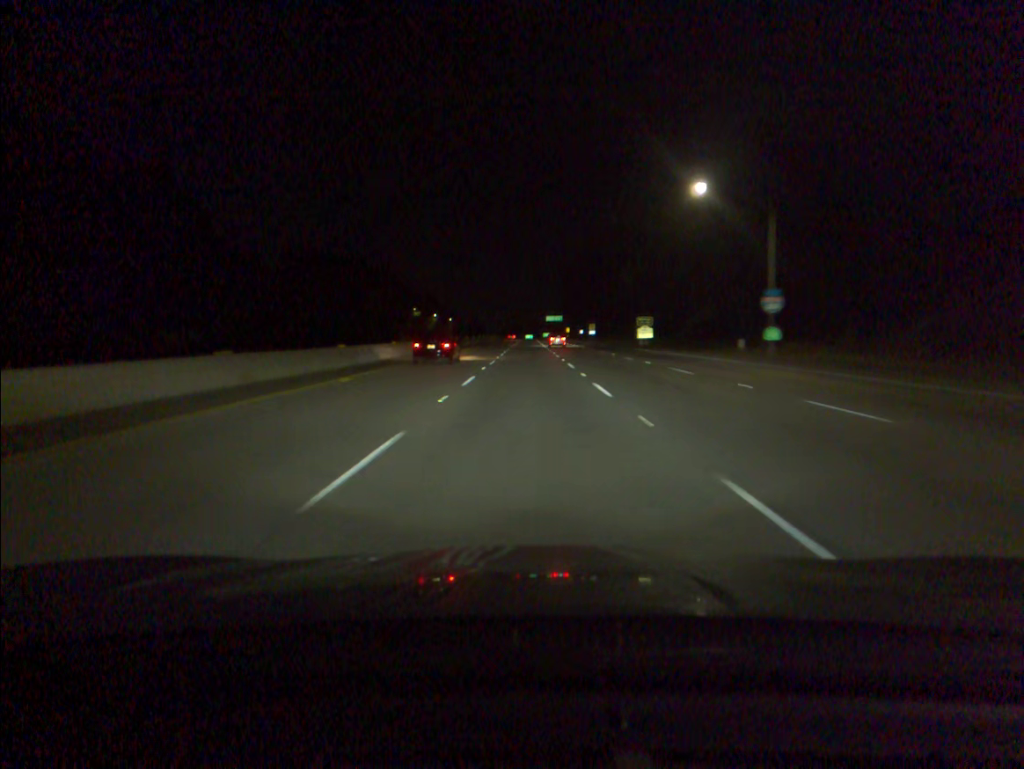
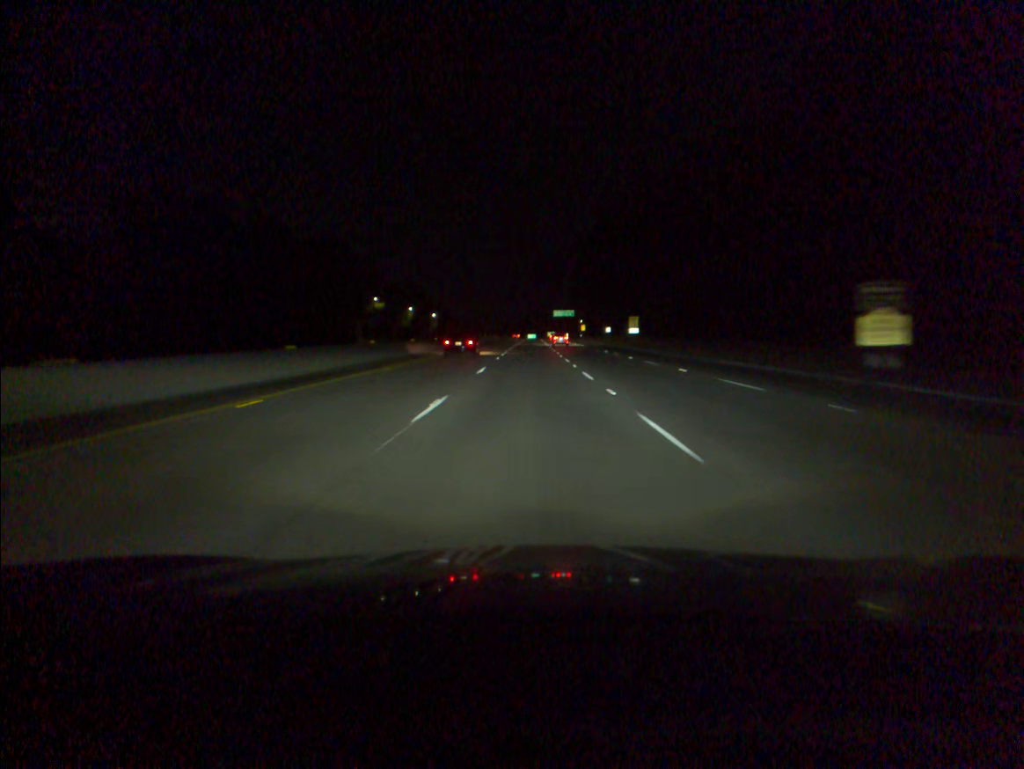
(-0.1, +67.0) m; 0°
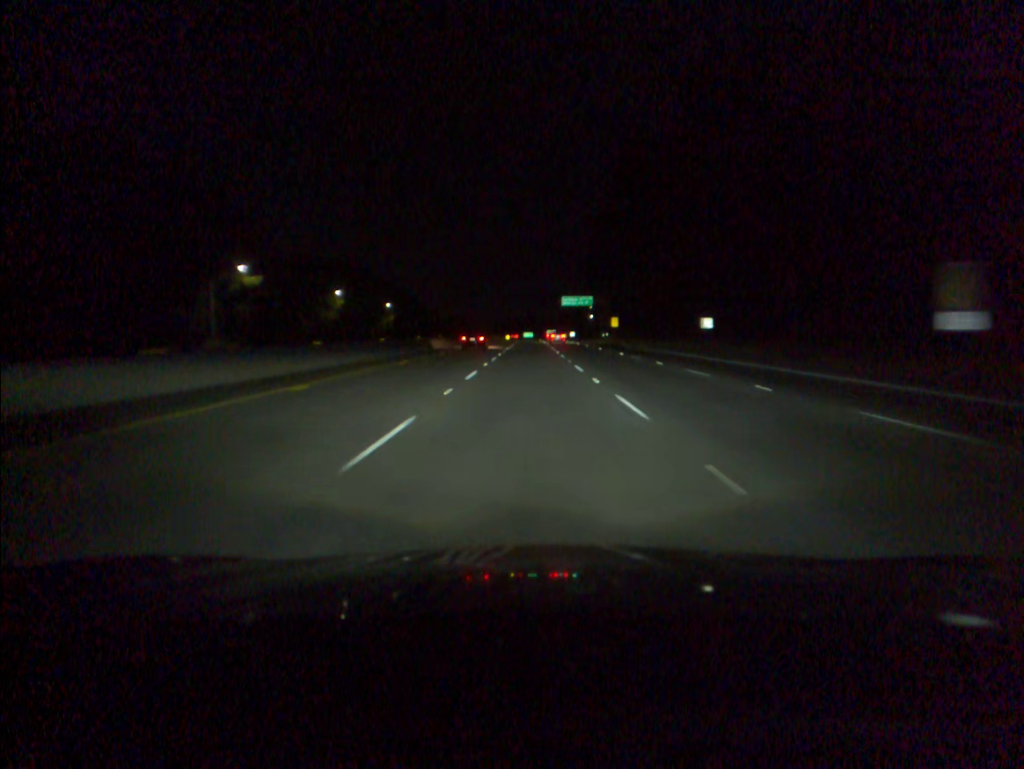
(+0.1, +83.8) m; 0°
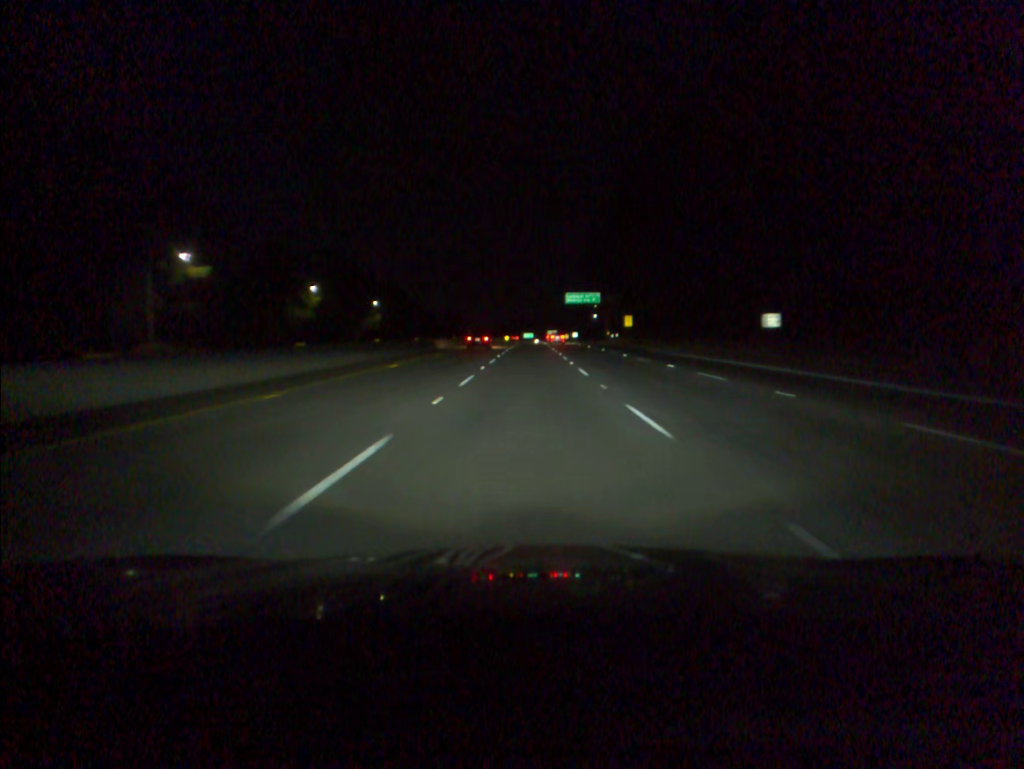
(0.0, +16.7) m; 0°
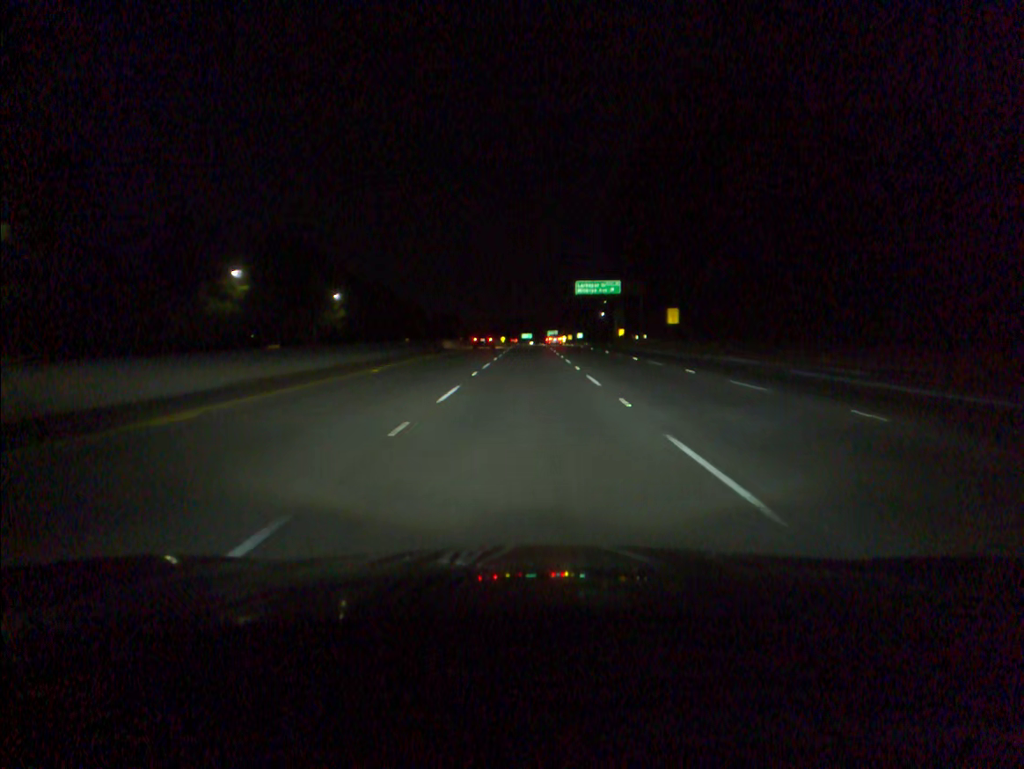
(0.0, +33.5) m; 0°
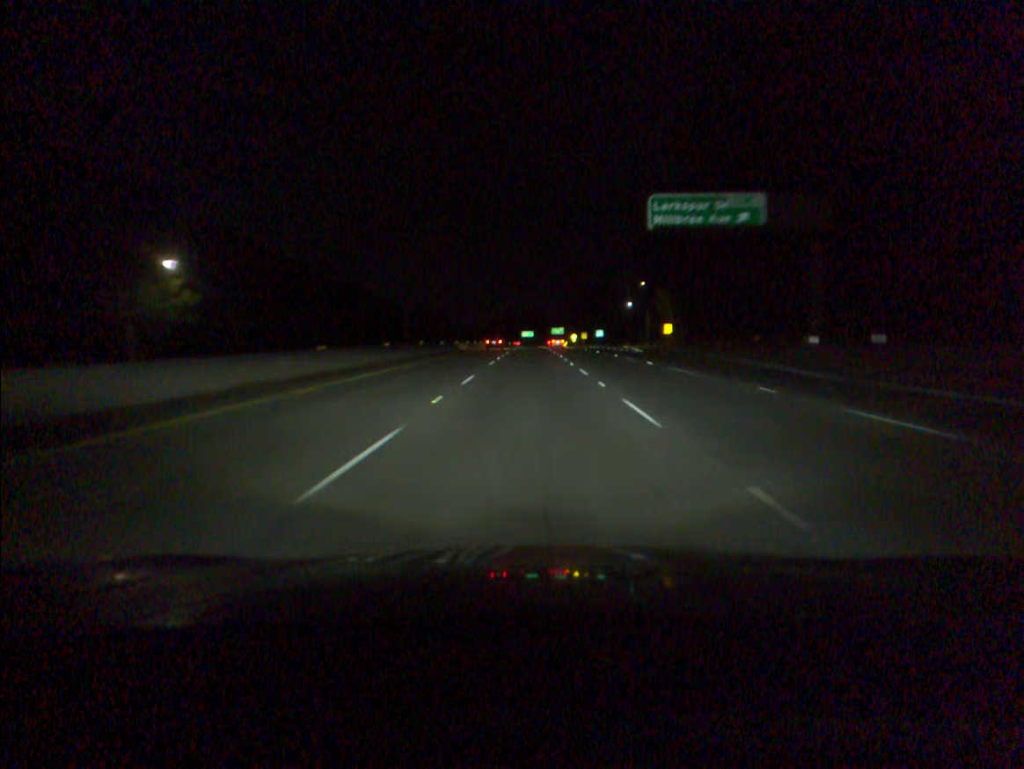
(0.0, +67.1) m; 0°
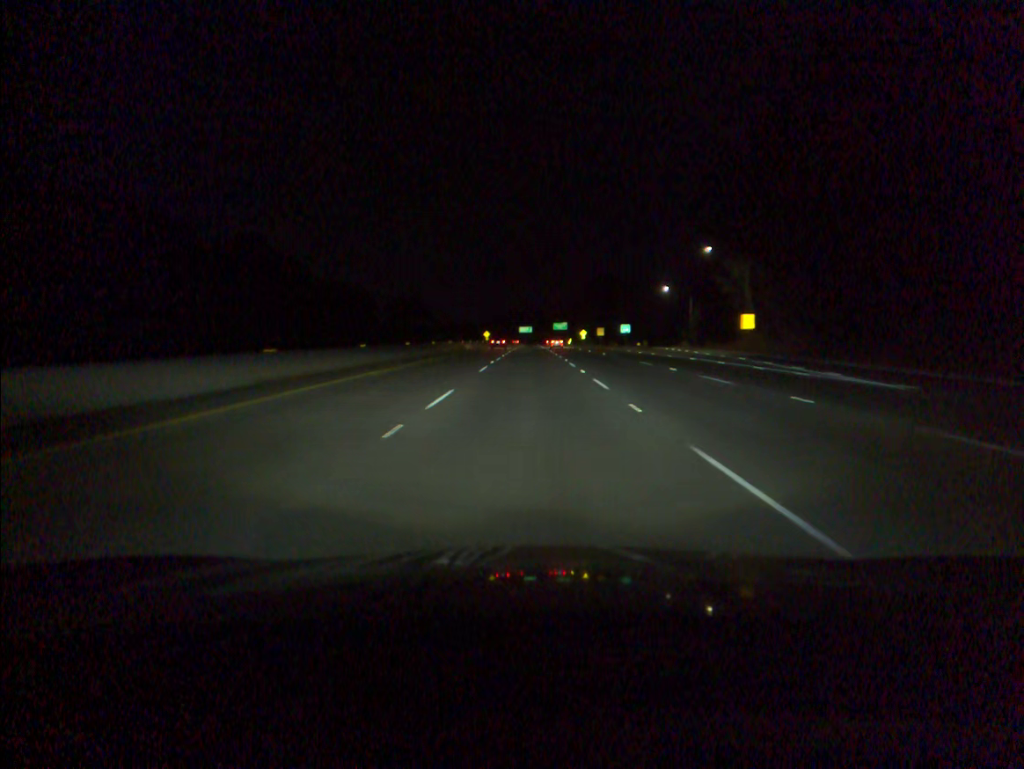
(0.0, +50.5) m; 0°
